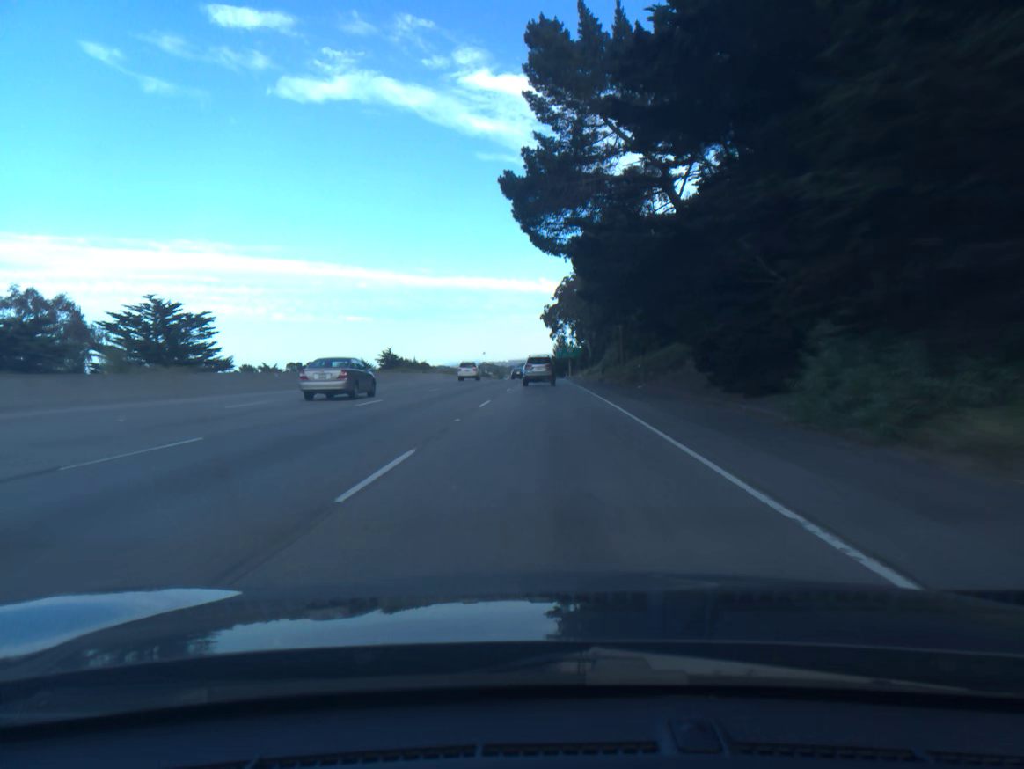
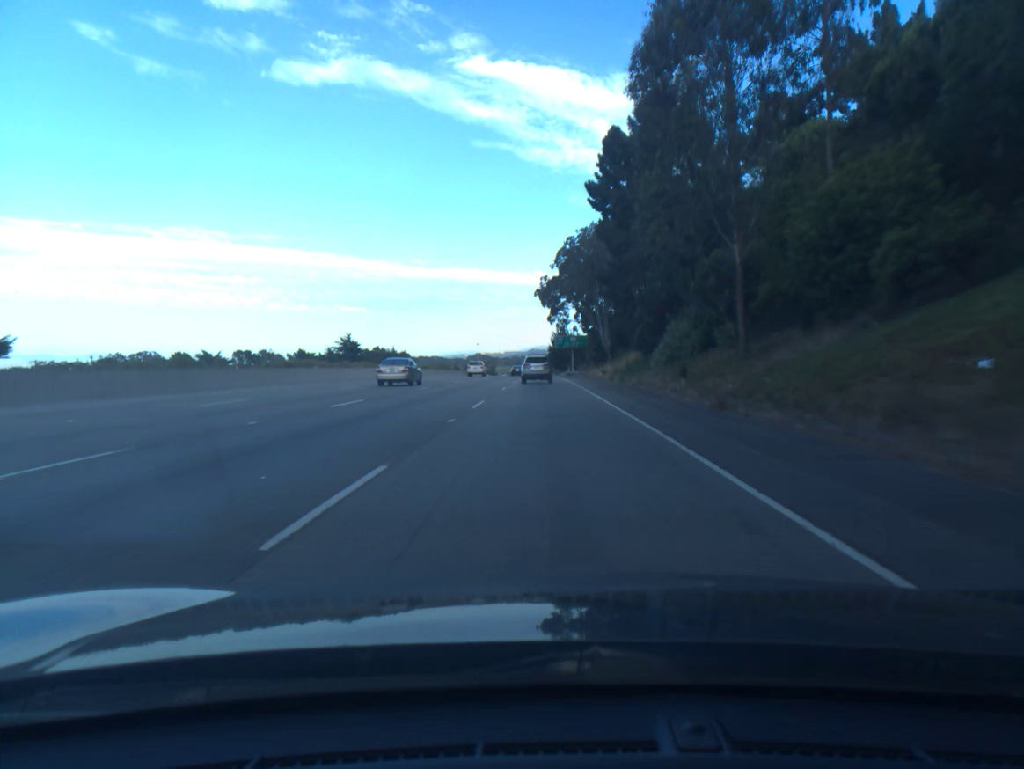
(+0.2, +45.6) m; 0°
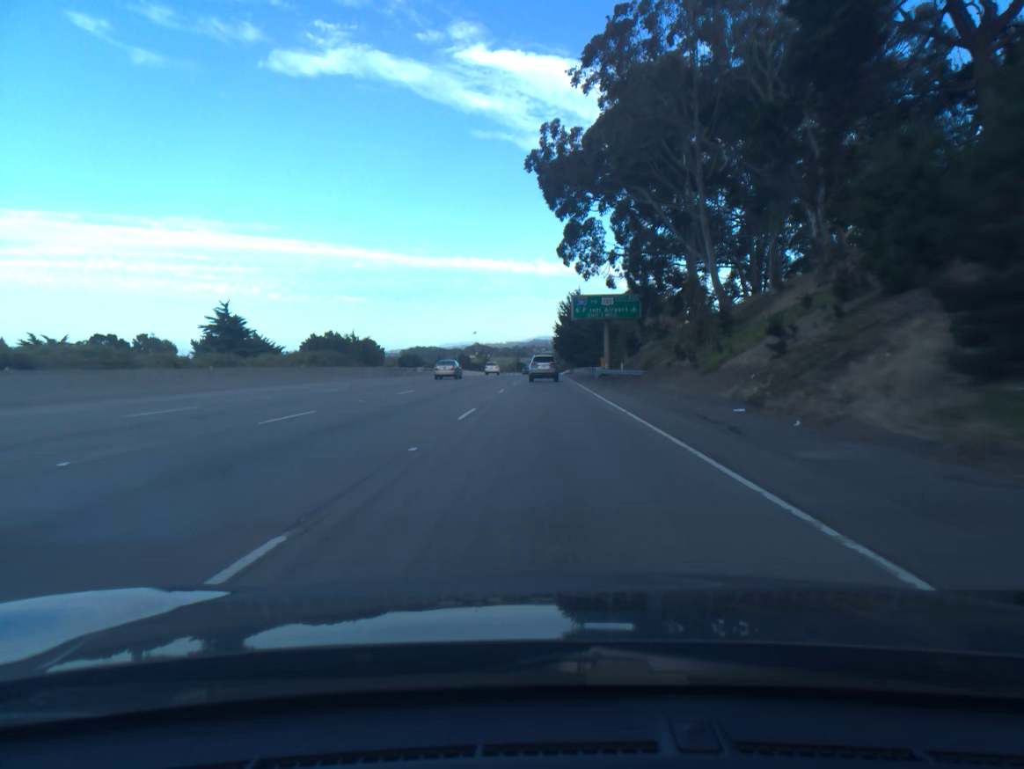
(-0.2, +76.8) m; 0°
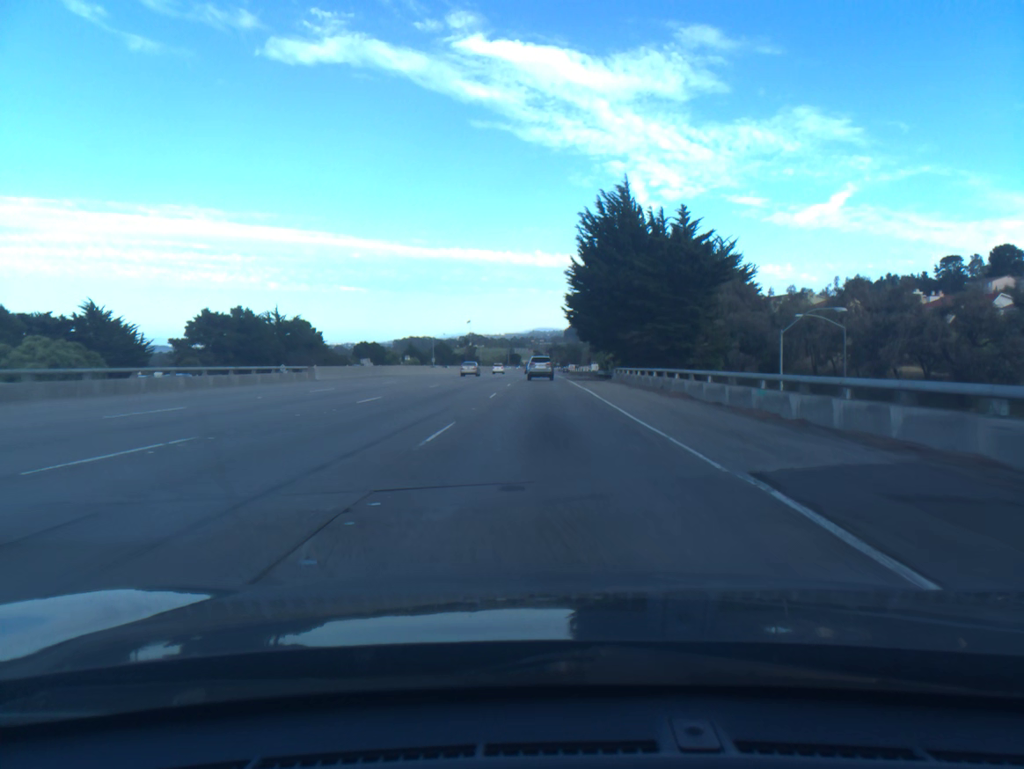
(+0.2, +77.7) m; 0°
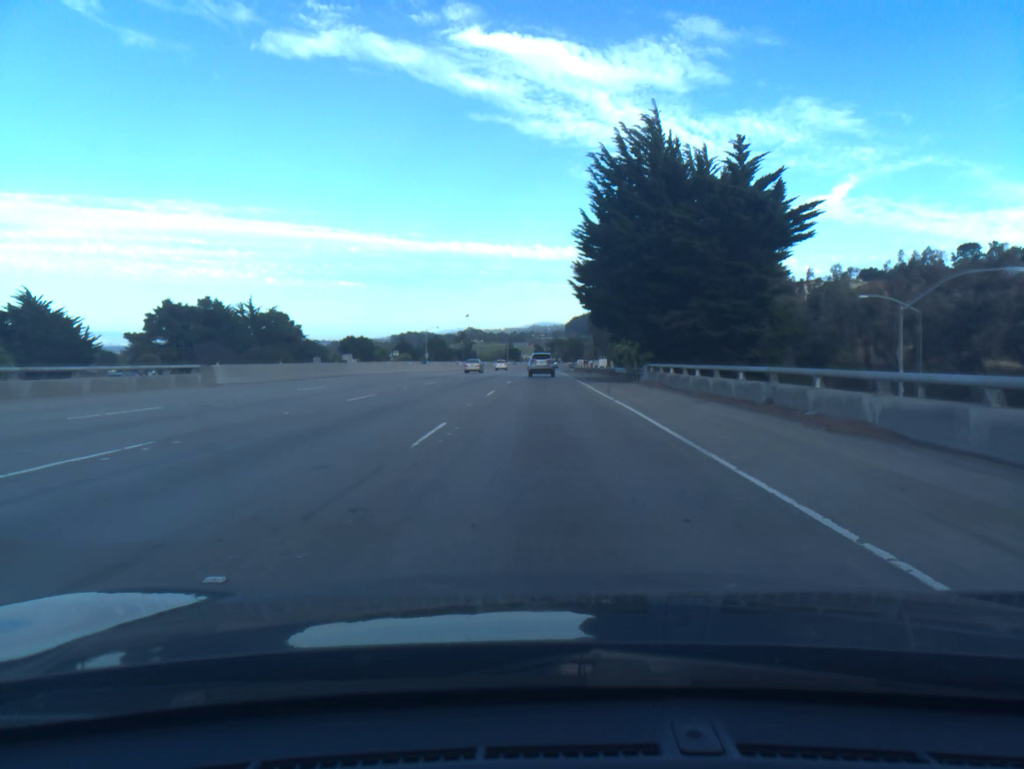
(0.0, +15.8) m; 0°
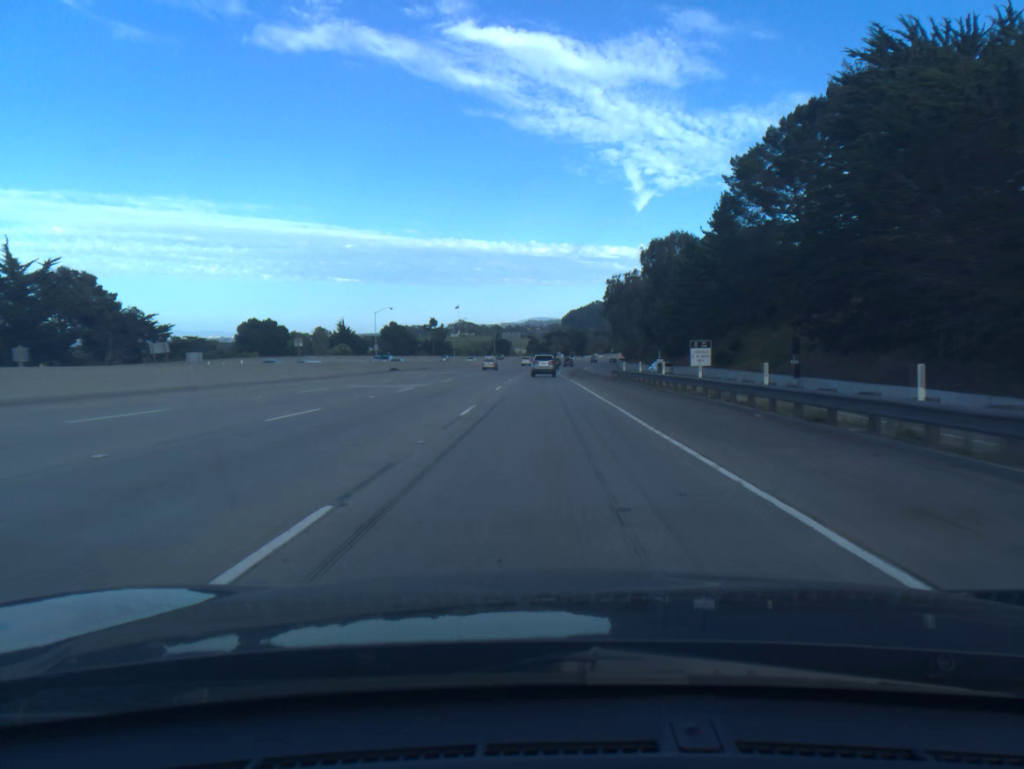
(0.0, +79.9) m; 0°
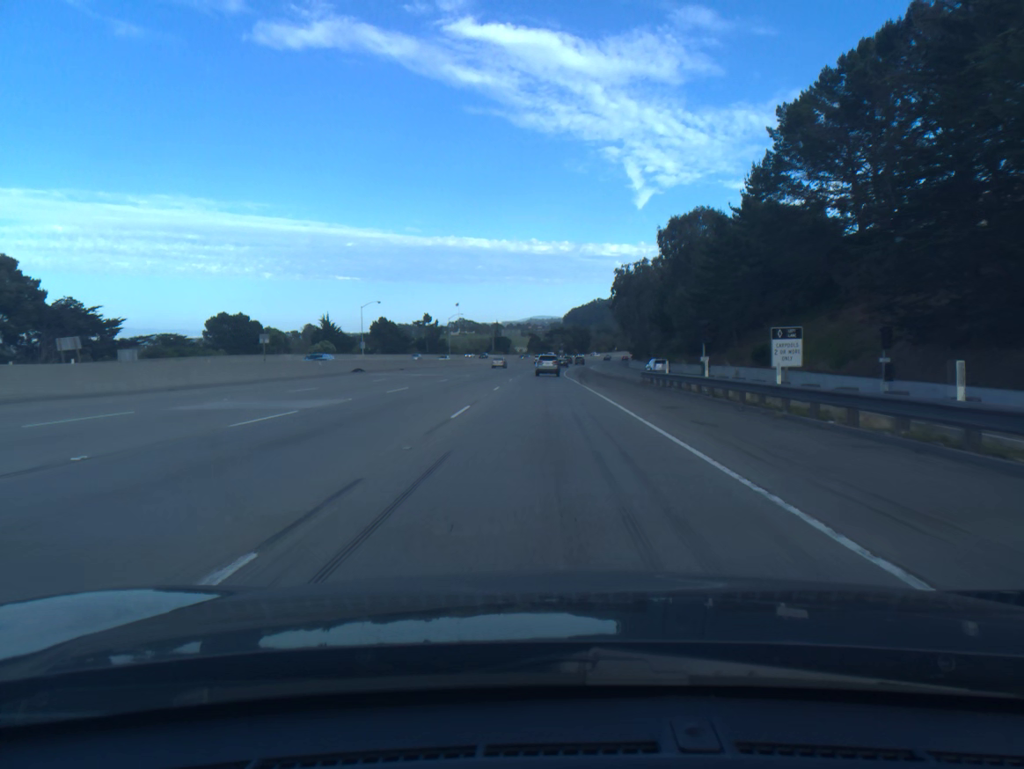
(0.0, +16.2) m; 0°
